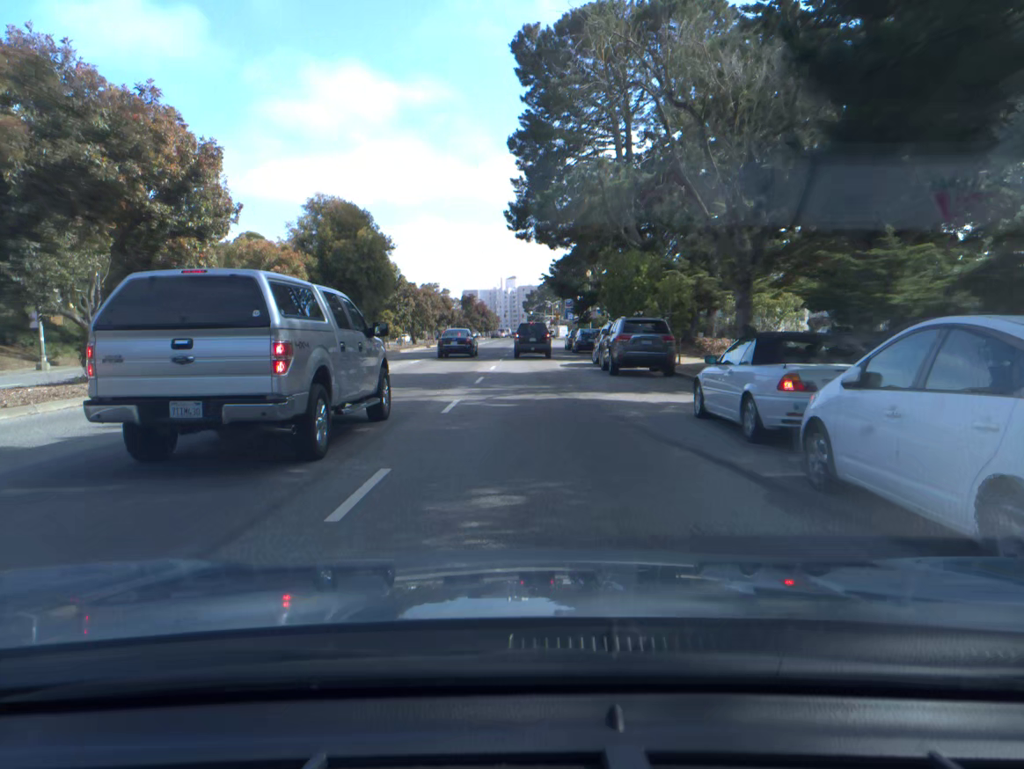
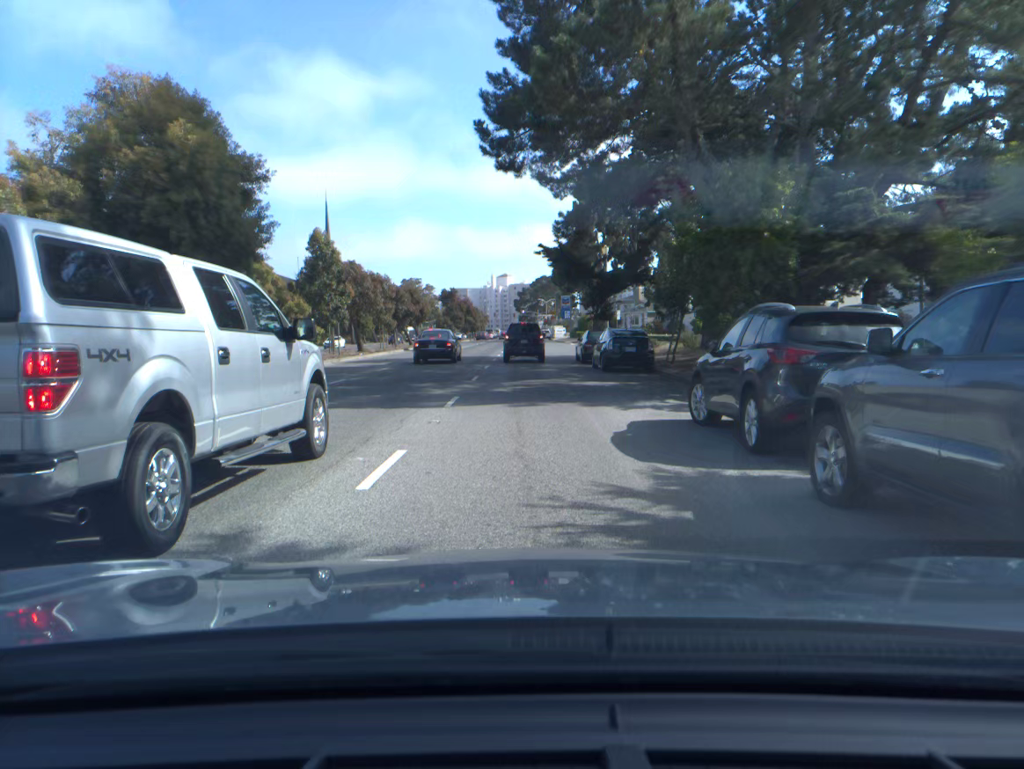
(+0.1, +20.8) m; +1°
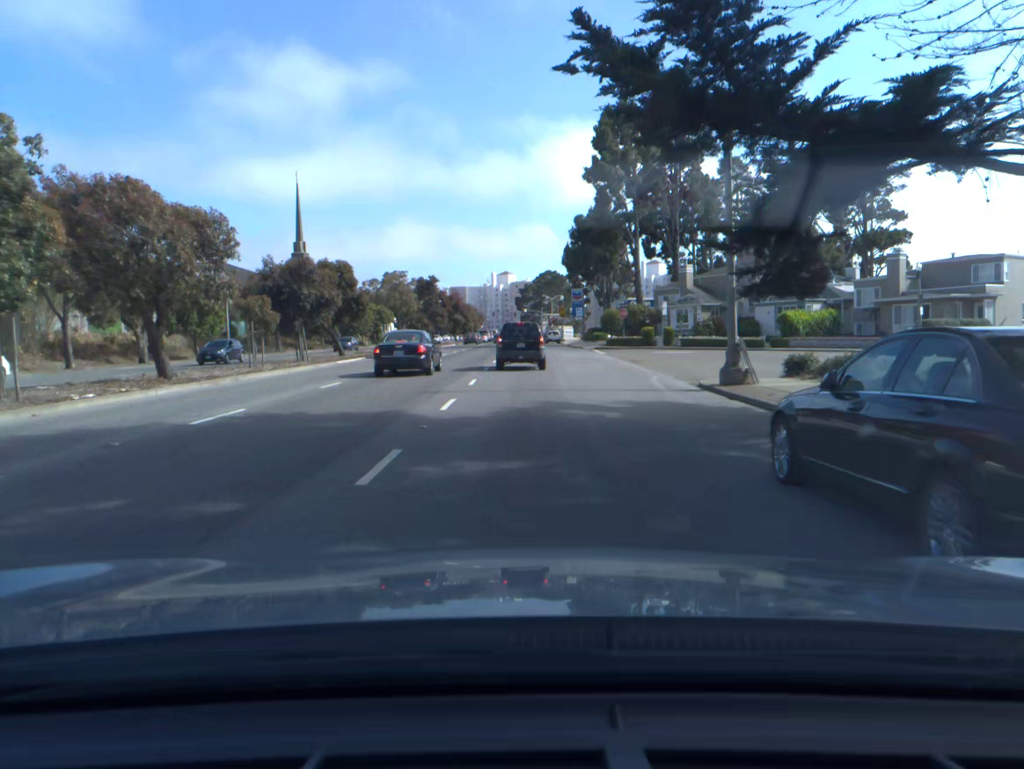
(+0.1, +29.3) m; 0°
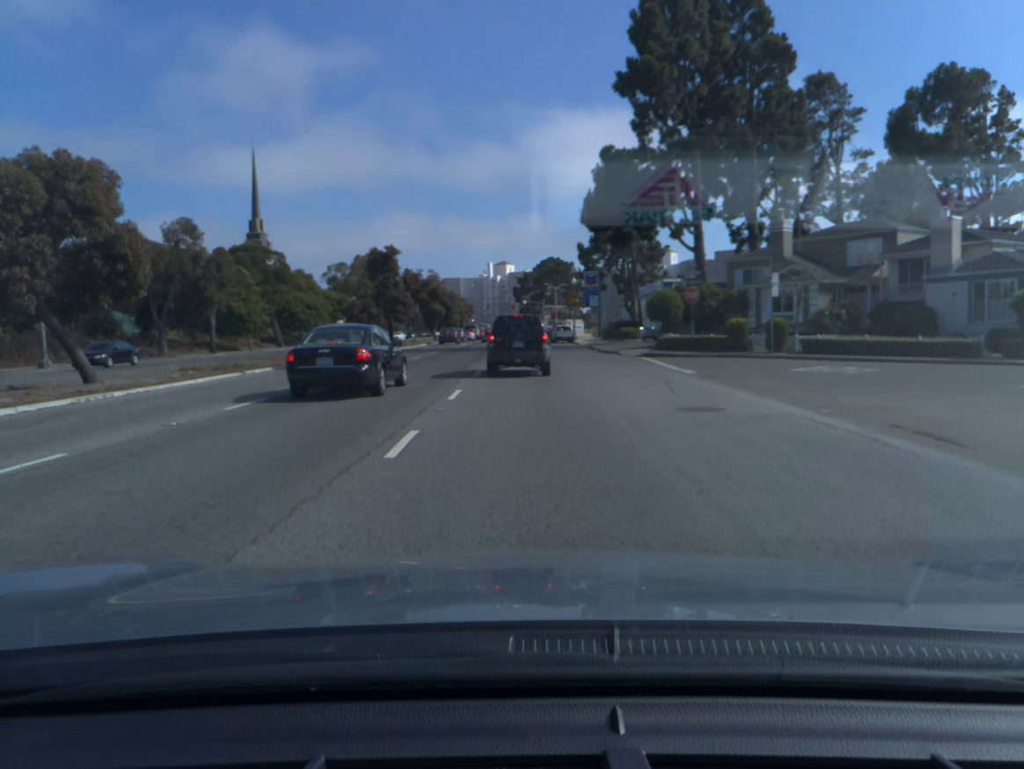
(0.0, +27.2) m; 0°
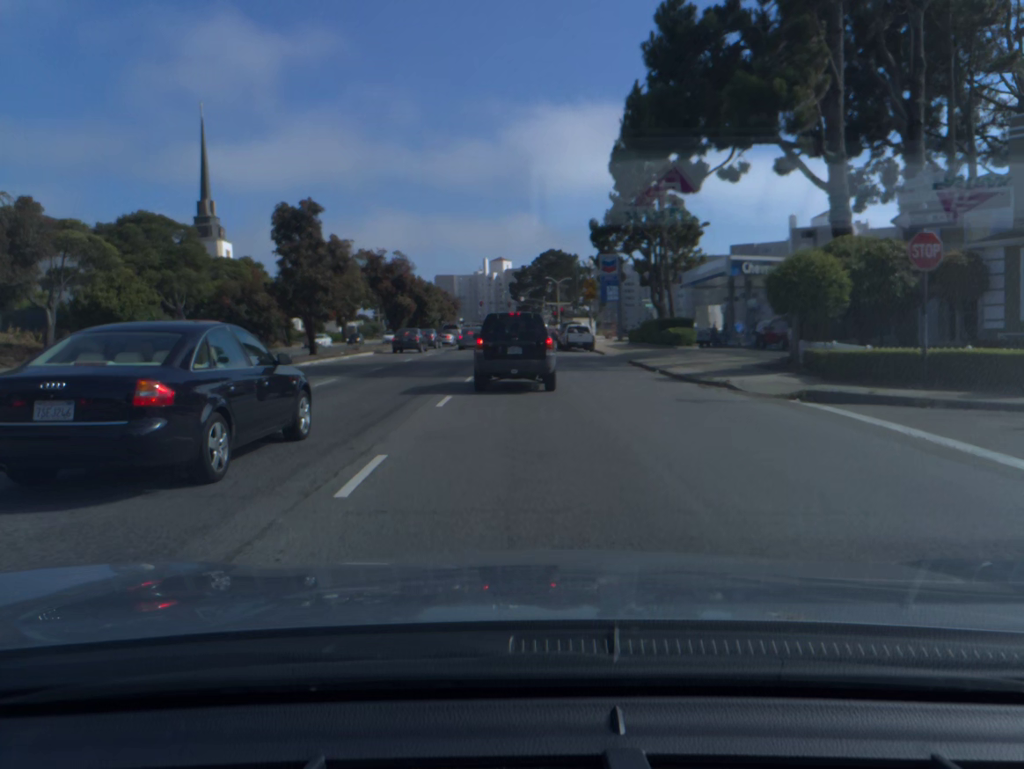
(0.0, +23.5) m; 0°
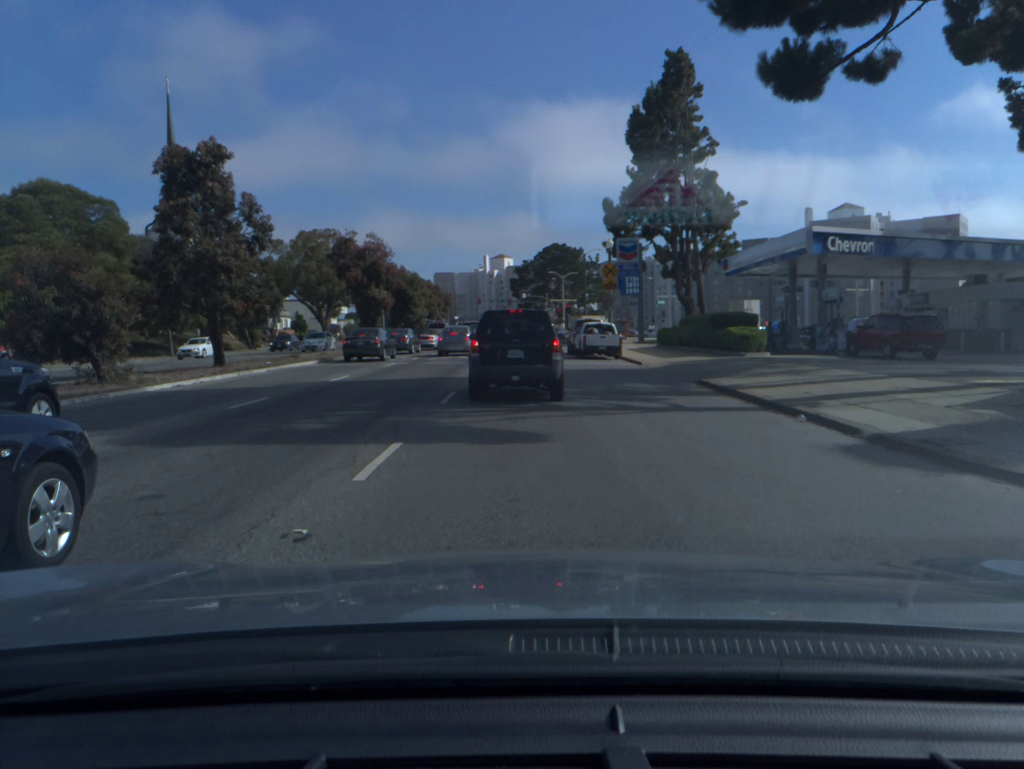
(0.0, +13.4) m; 0°
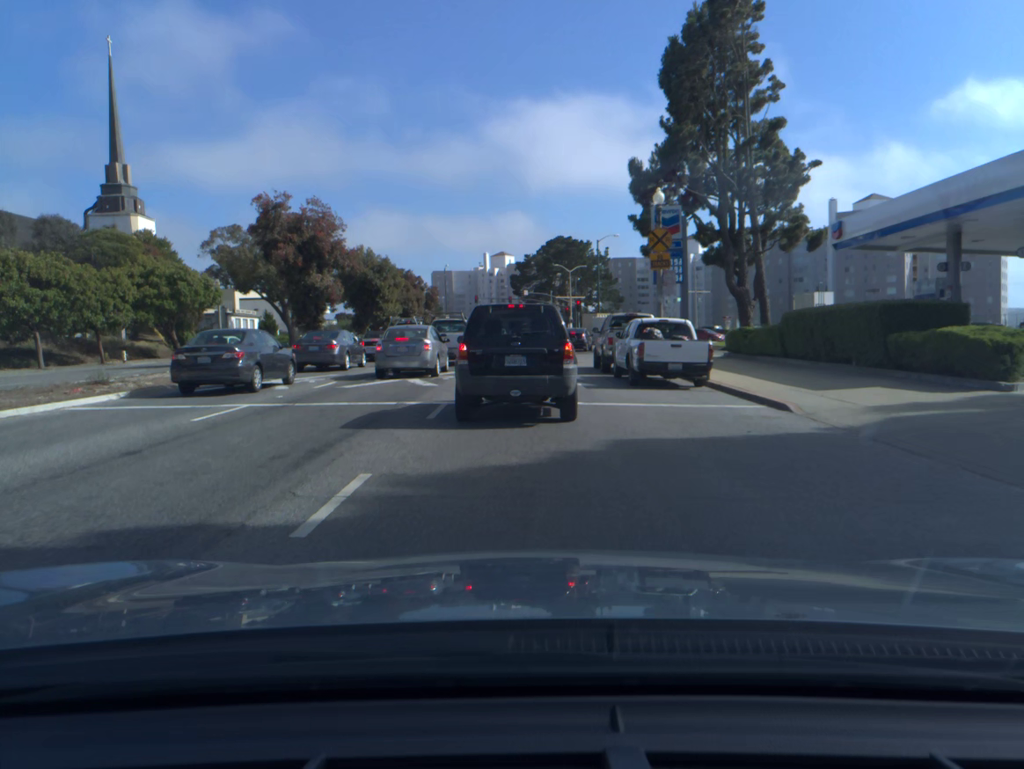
(0.0, +16.8) m; 0°
